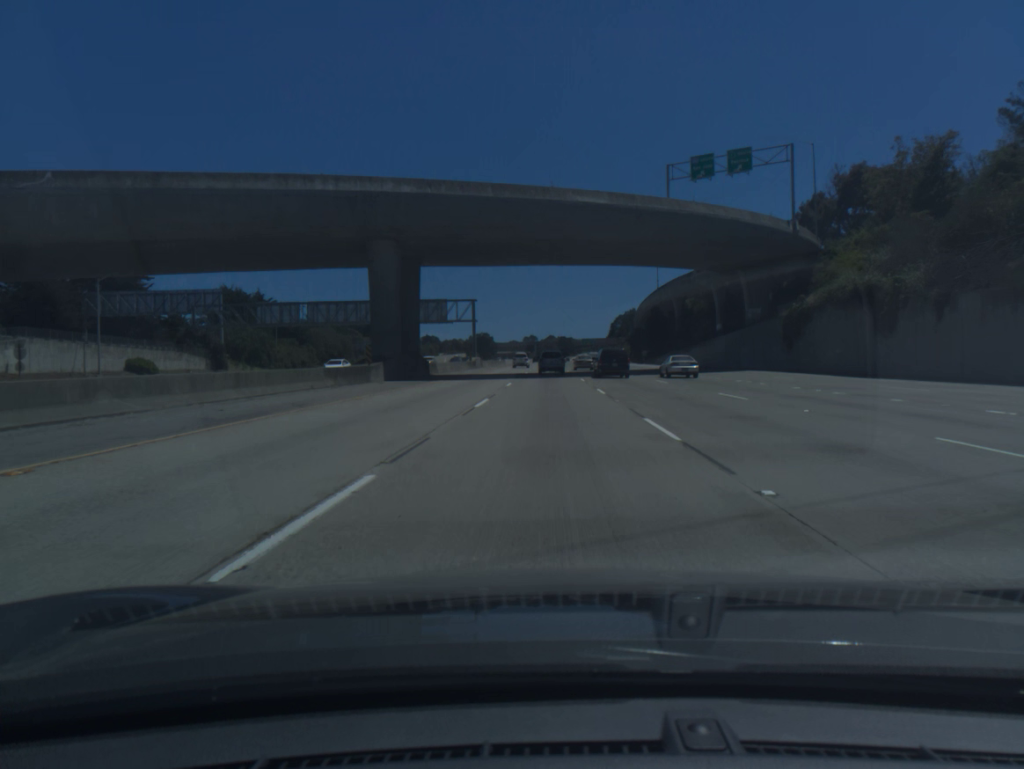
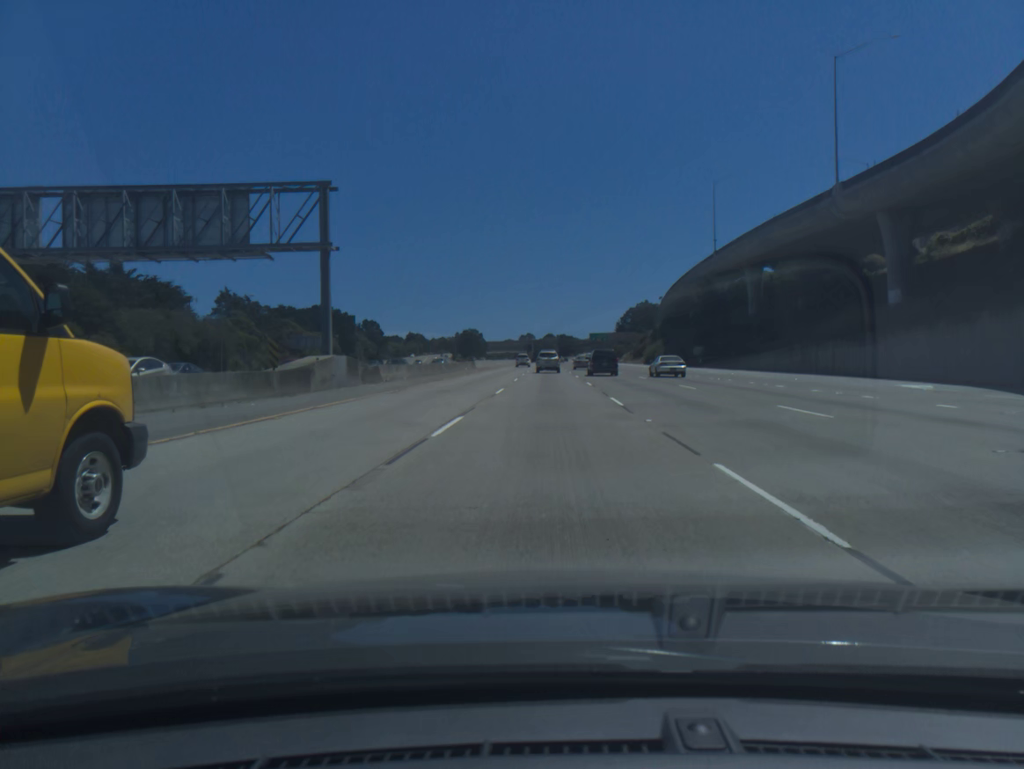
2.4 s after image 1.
(+0.1, +64.9) m; 0°
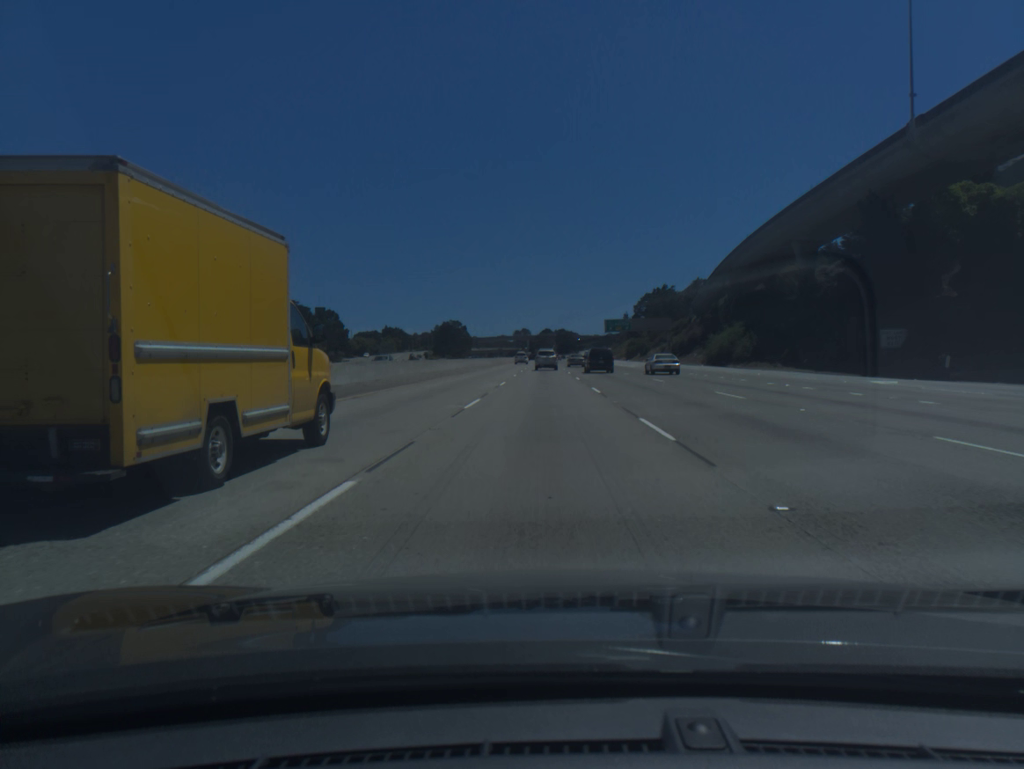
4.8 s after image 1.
(+0.3, +66.5) m; 0°
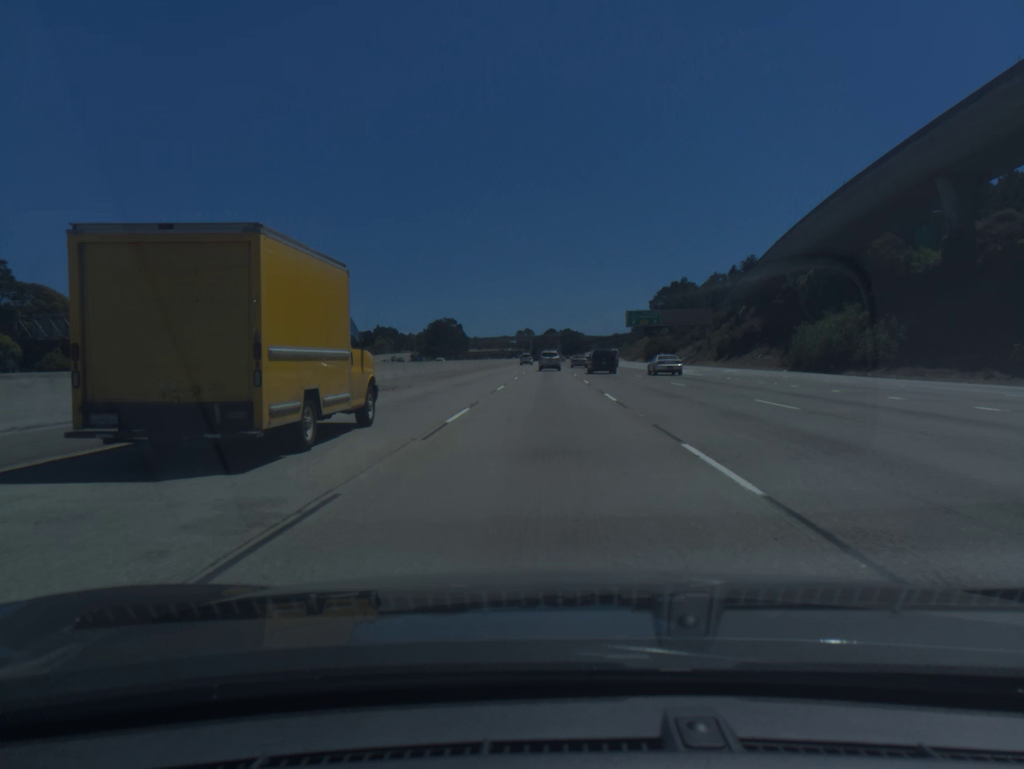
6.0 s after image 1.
(-0.1, +33.8) m; 0°
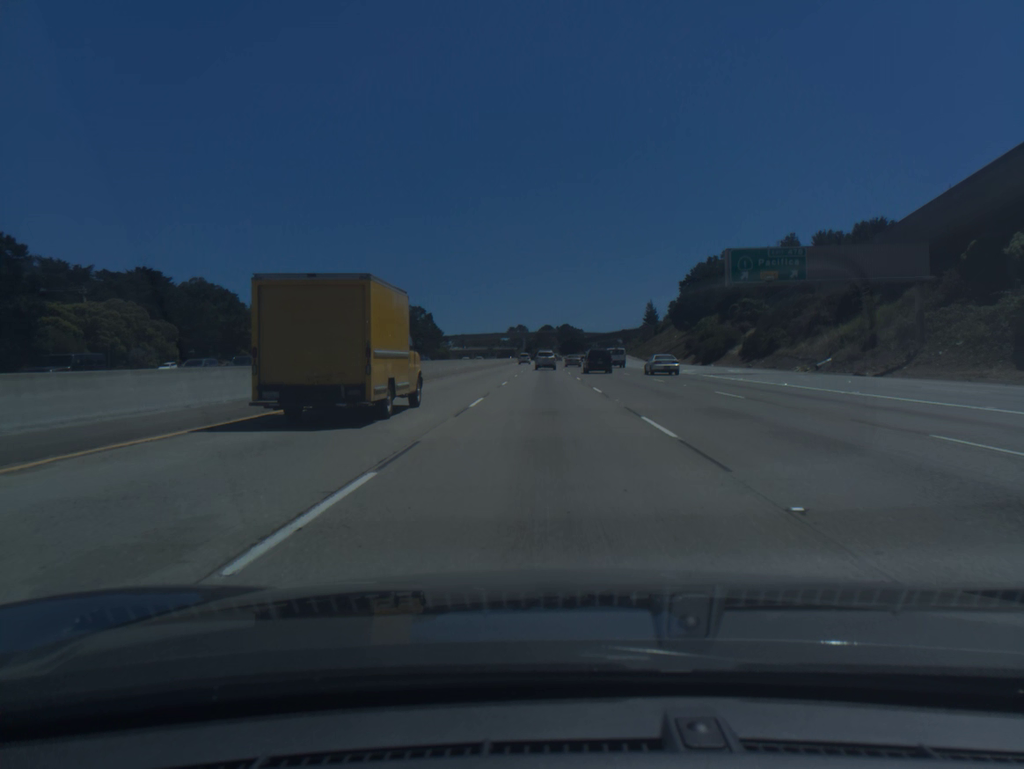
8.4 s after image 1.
(+0.1, +68.4) m; 0°
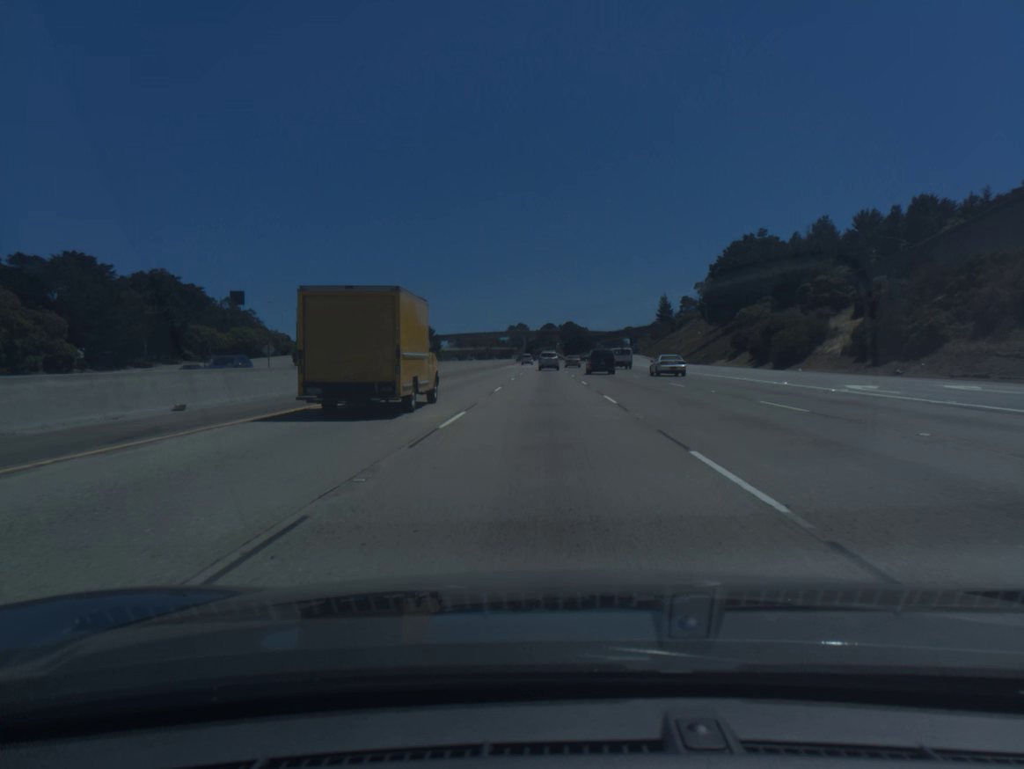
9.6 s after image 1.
(0.0, +34.6) m; 0°
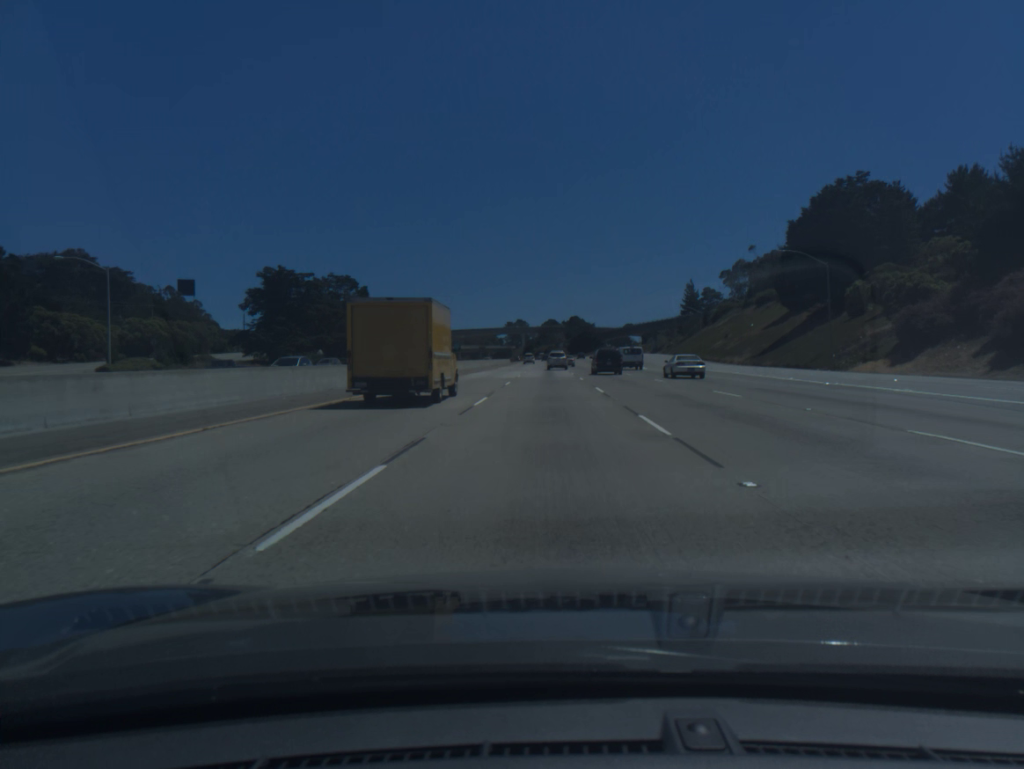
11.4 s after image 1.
(-0.1, +52.6) m; 0°
